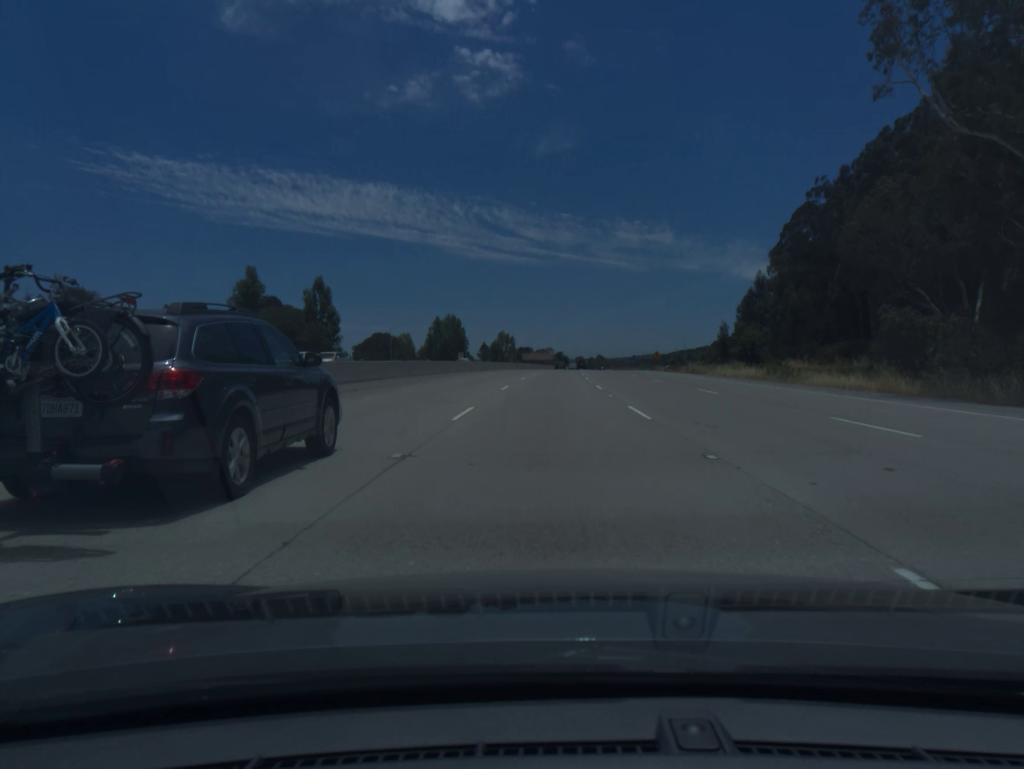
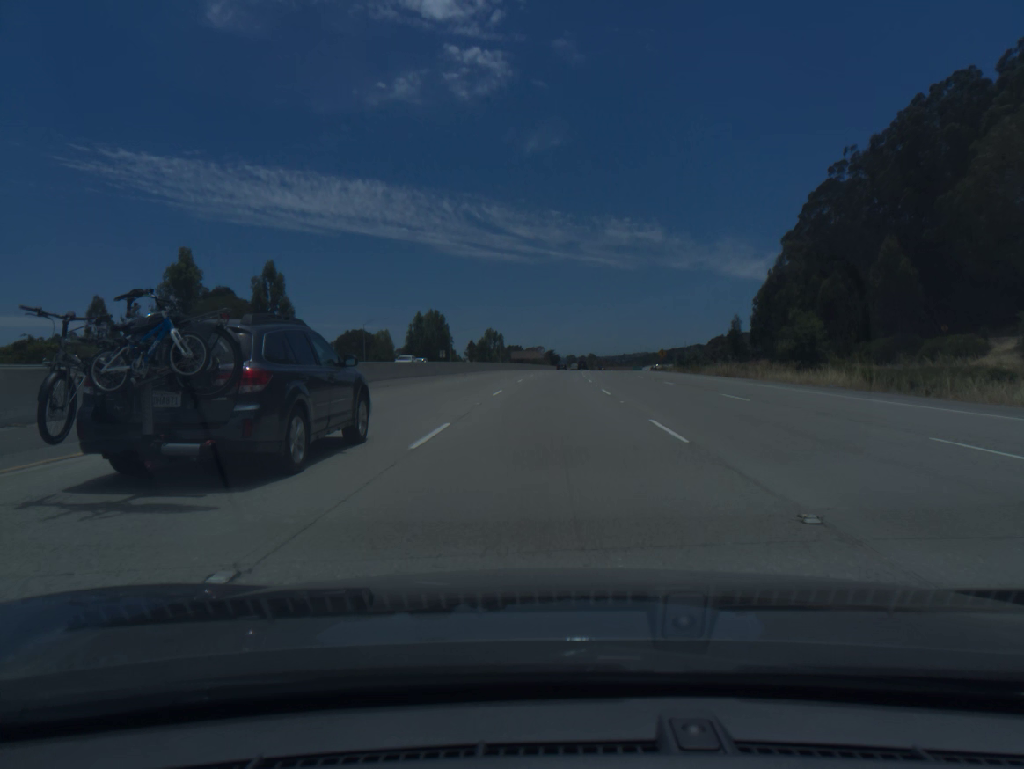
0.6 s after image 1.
(+0.1, +18.5) m; +1°
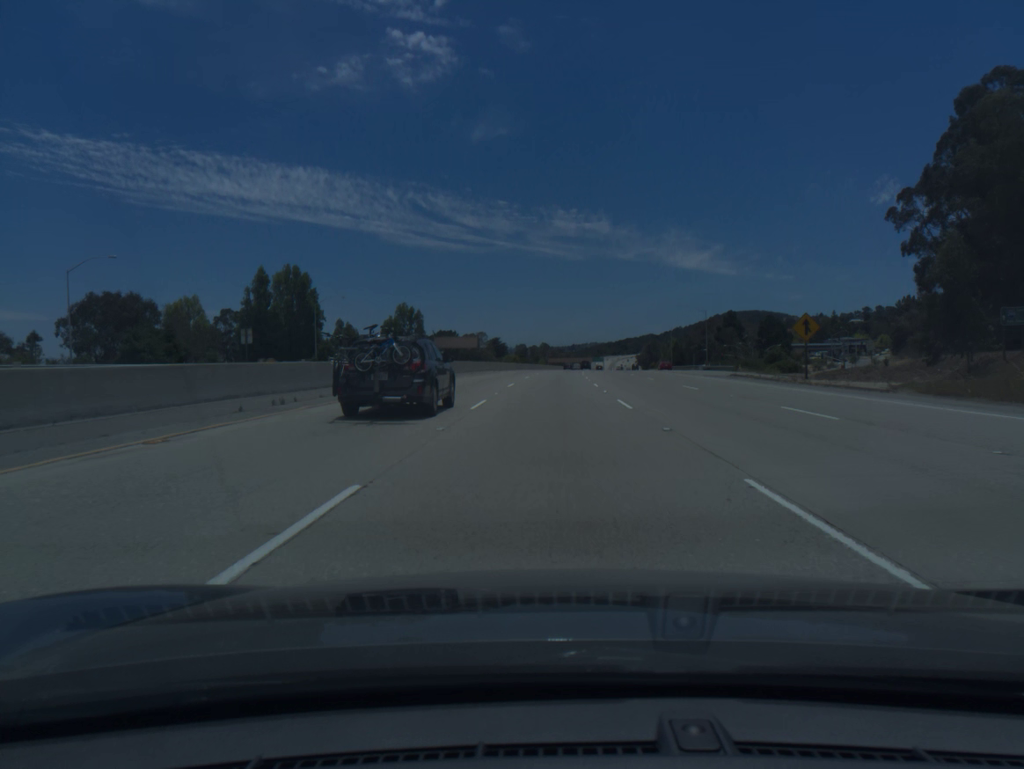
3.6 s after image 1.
(+2.9, +92.3) m; +4°
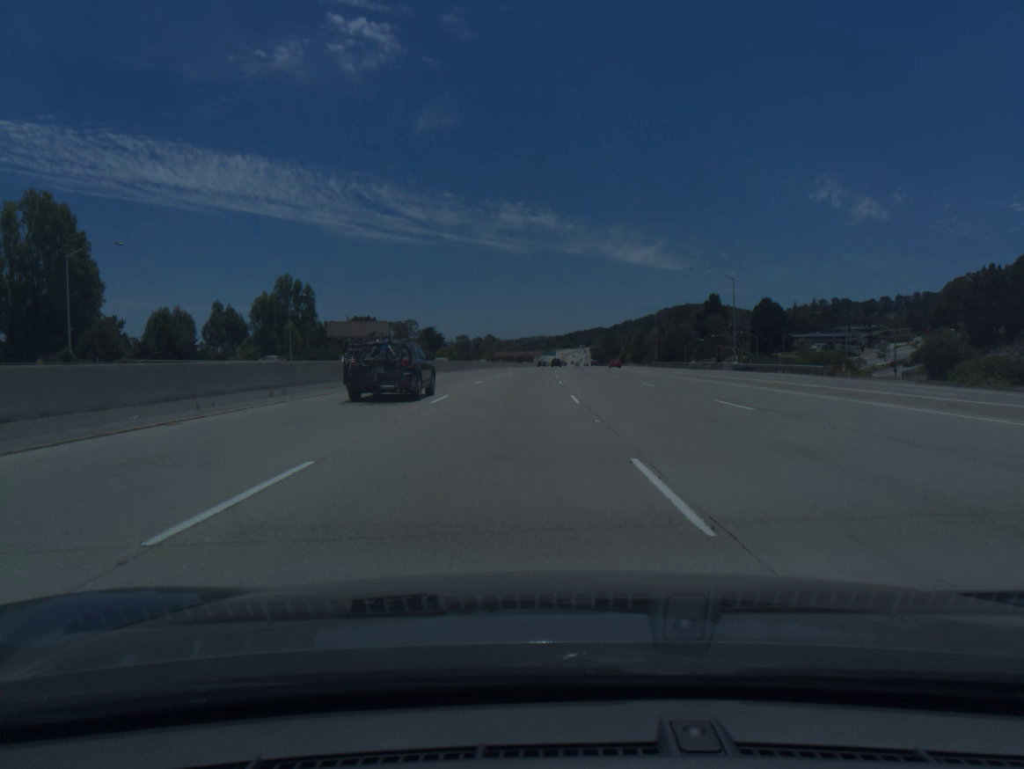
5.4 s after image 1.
(+1.8, +55.5) m; +4°
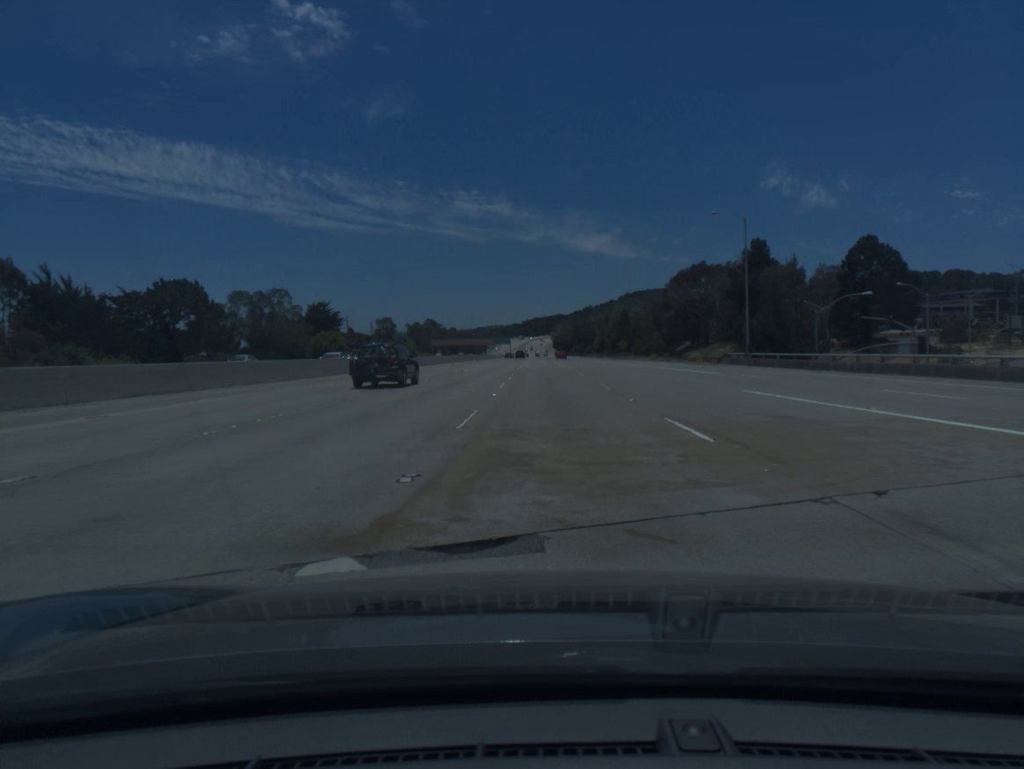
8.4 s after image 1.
(+3.5, +93.3) m; +3°
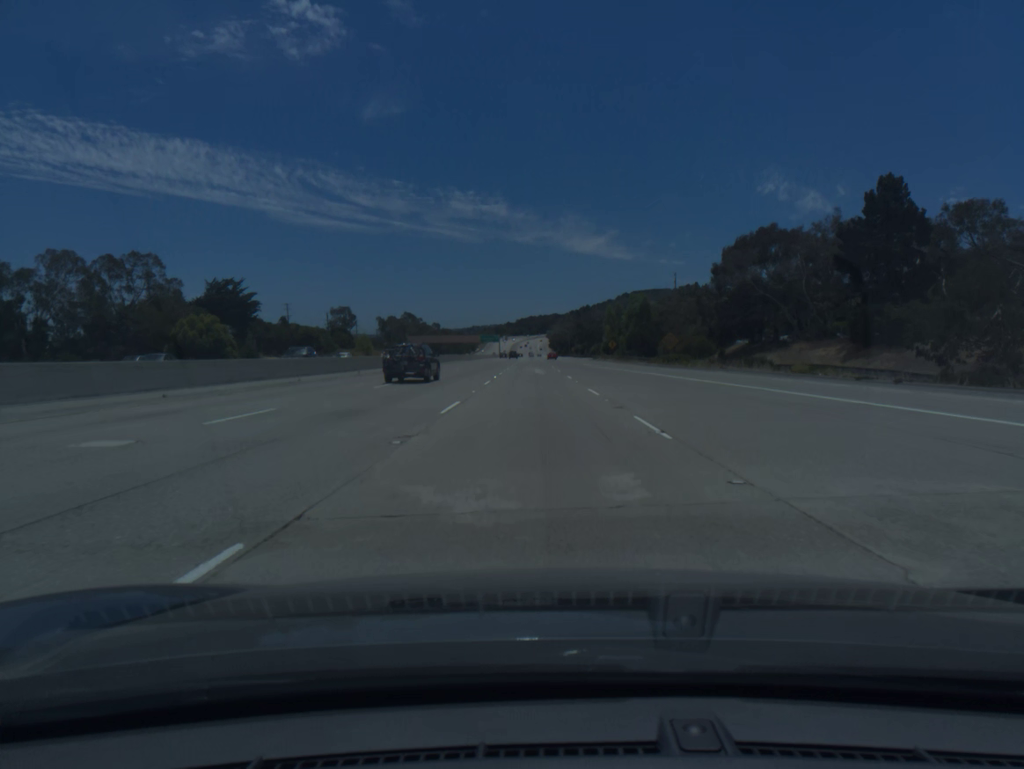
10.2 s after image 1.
(+0.1, +56.8) m; 0°
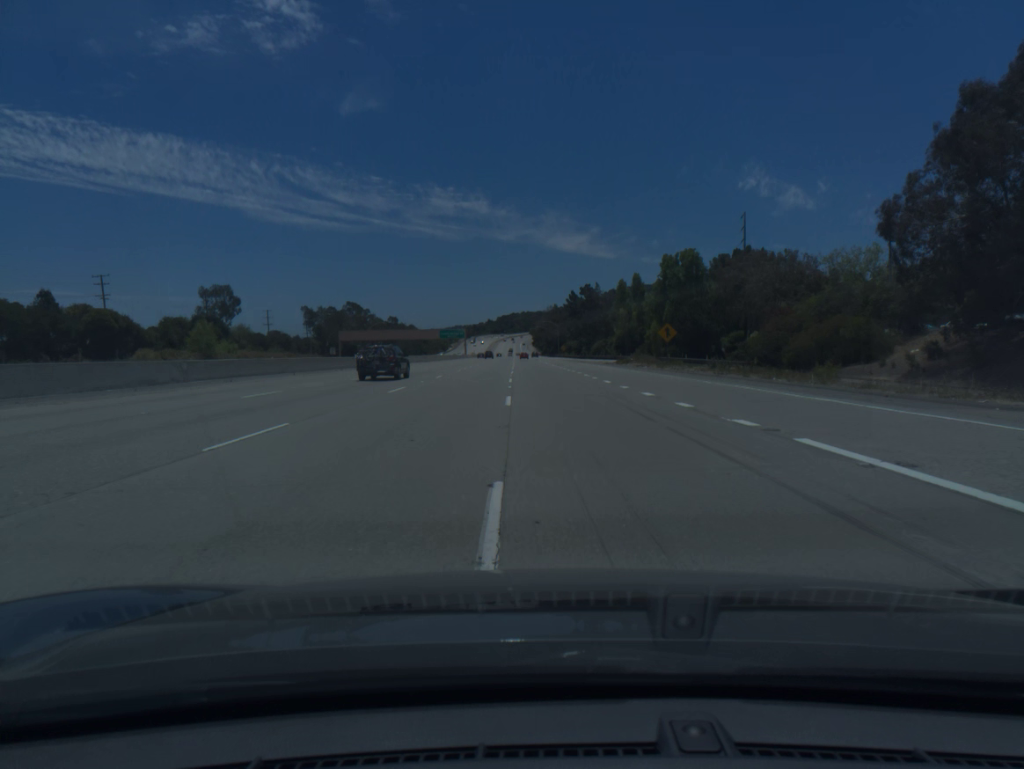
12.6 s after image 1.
(+1.0, +76.9) m; +1°
